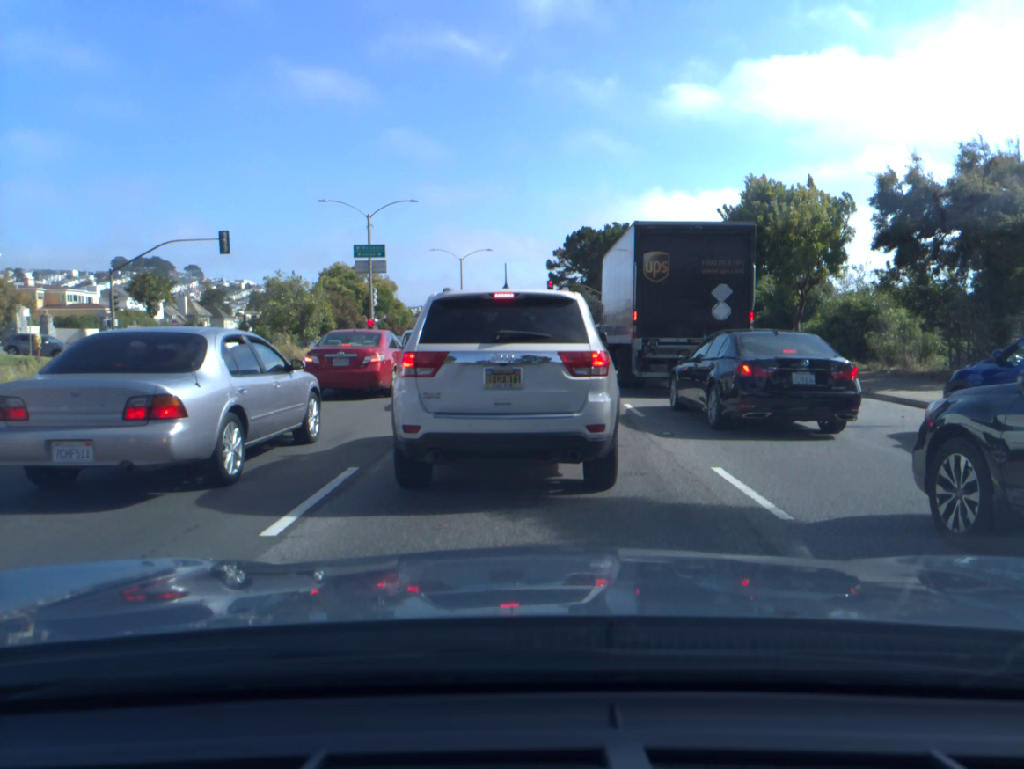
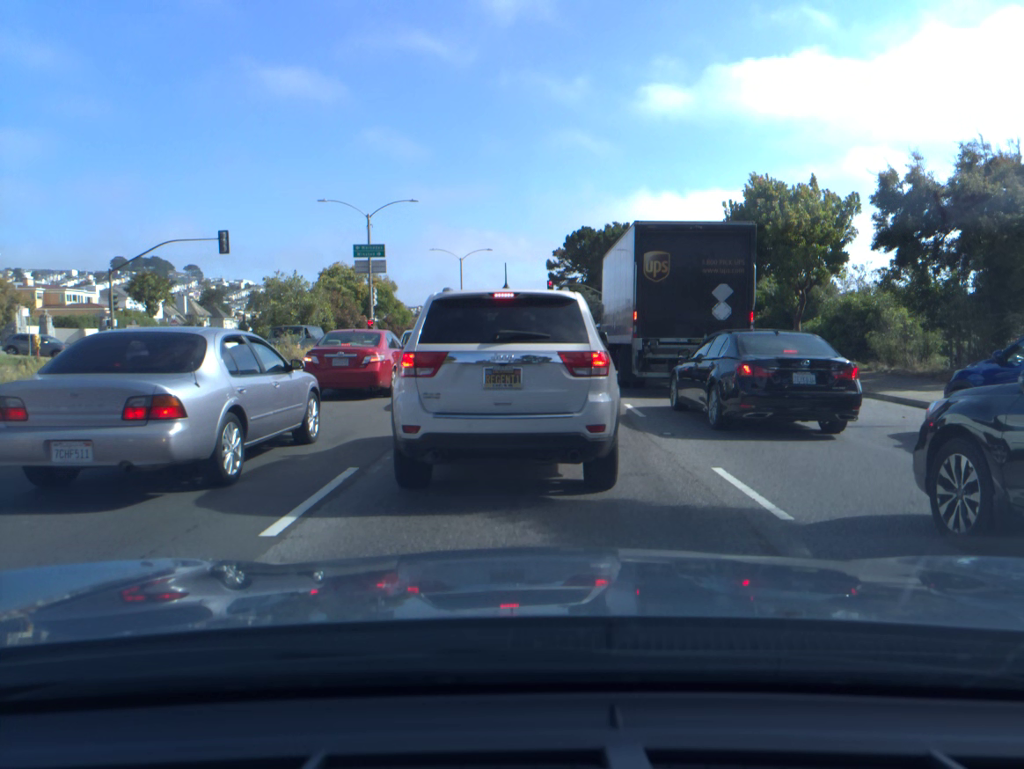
(0.0, 0.0) m; 0°
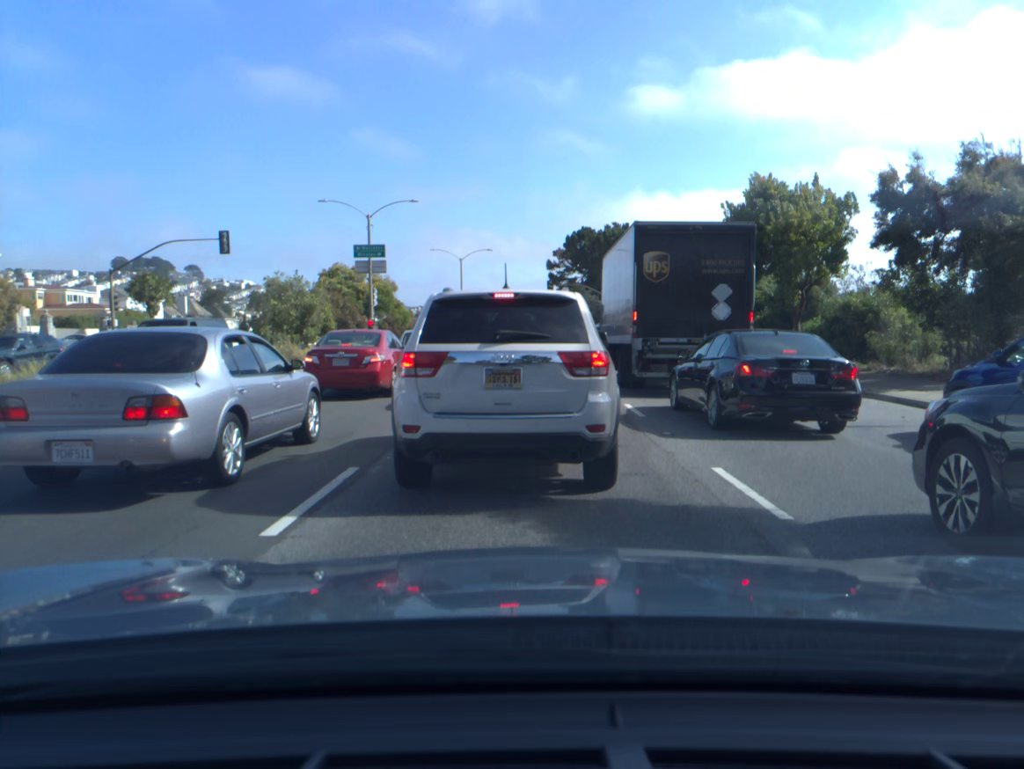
(0.0, 0.0) m; 0°
